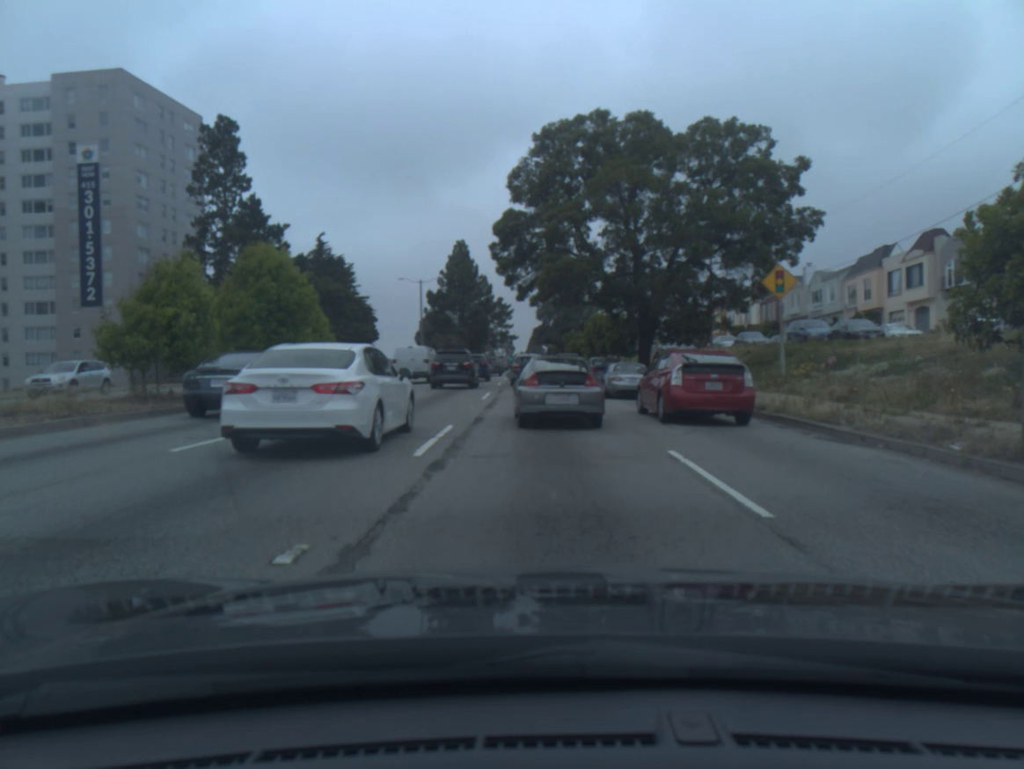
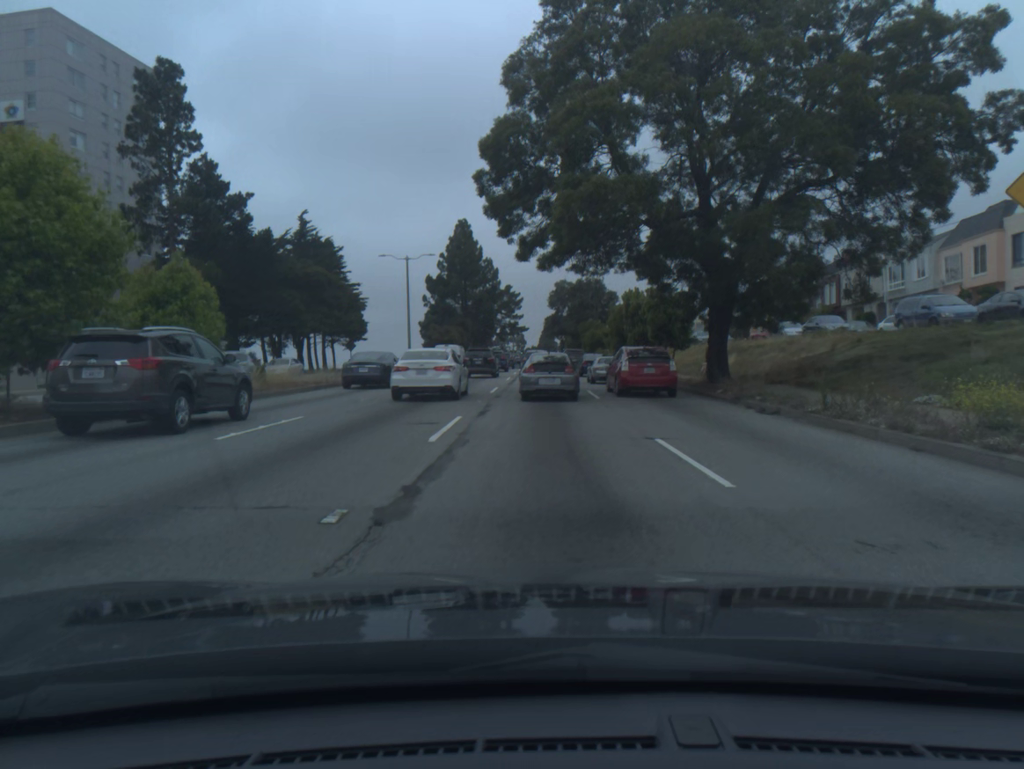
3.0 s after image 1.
(-0.1, +13.6) m; -1°
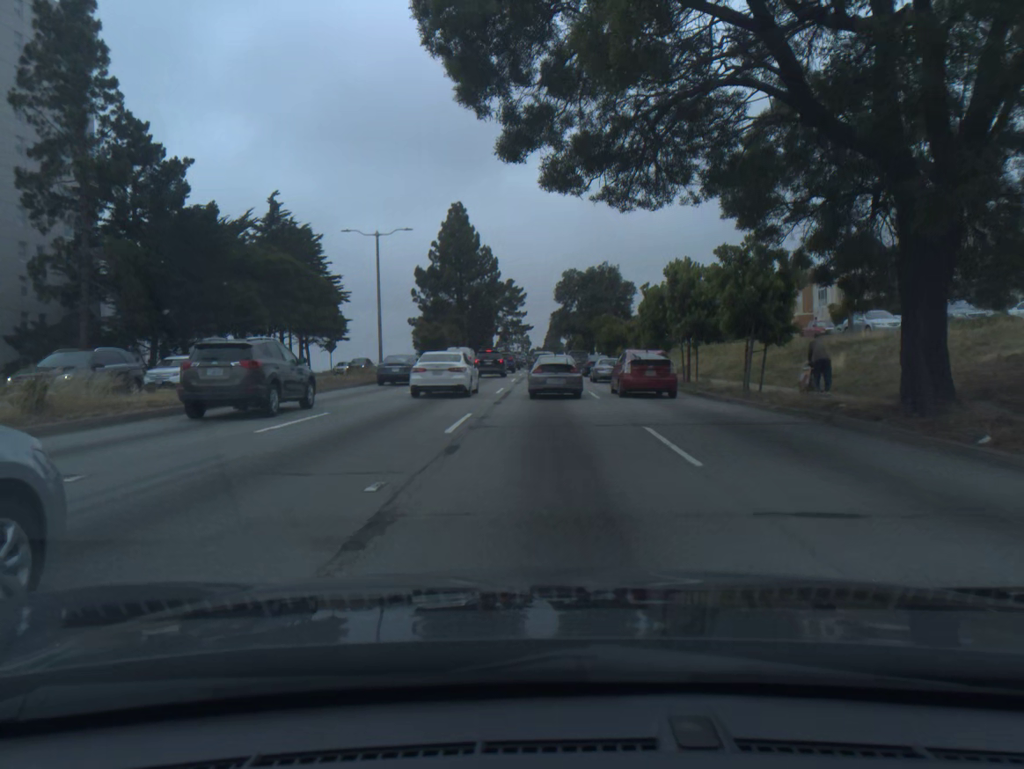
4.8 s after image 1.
(-0.1, +13.2) m; 0°
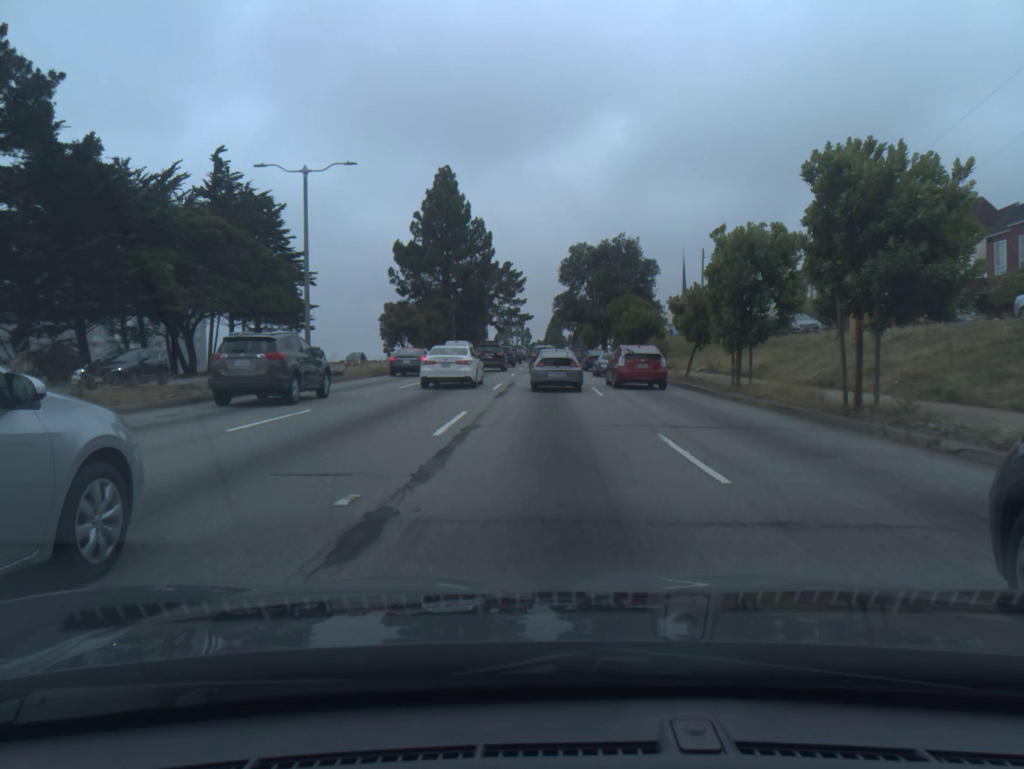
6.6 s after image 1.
(0.0, +15.6) m; 0°
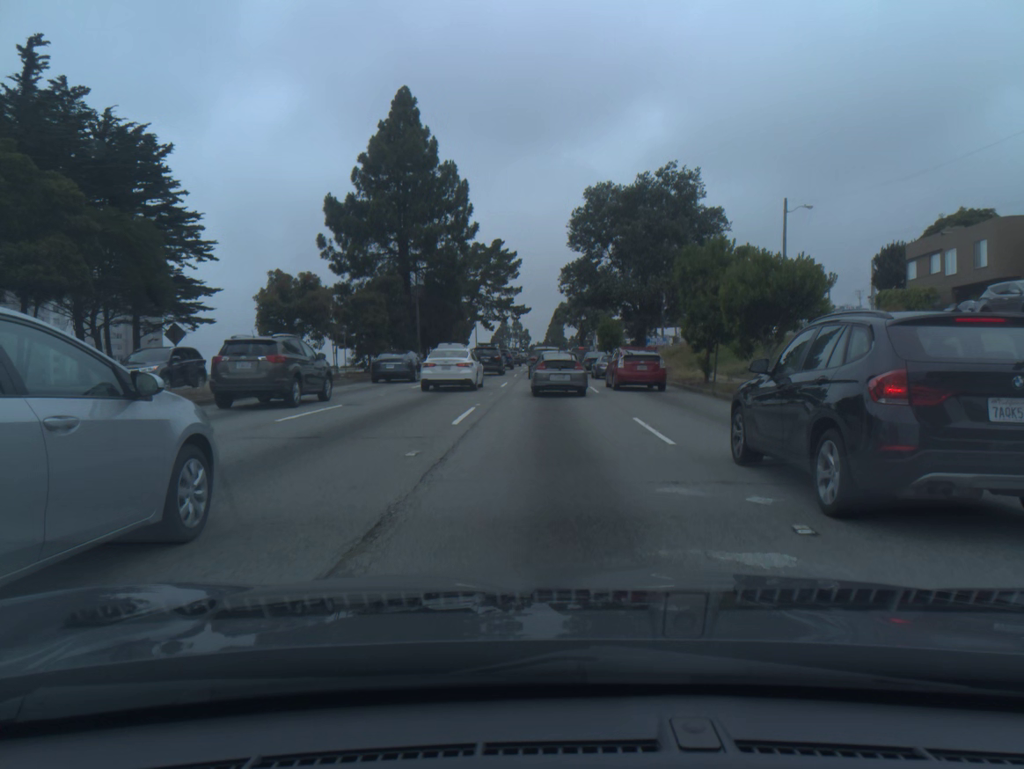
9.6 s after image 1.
(-0.1, +26.8) m; 0°
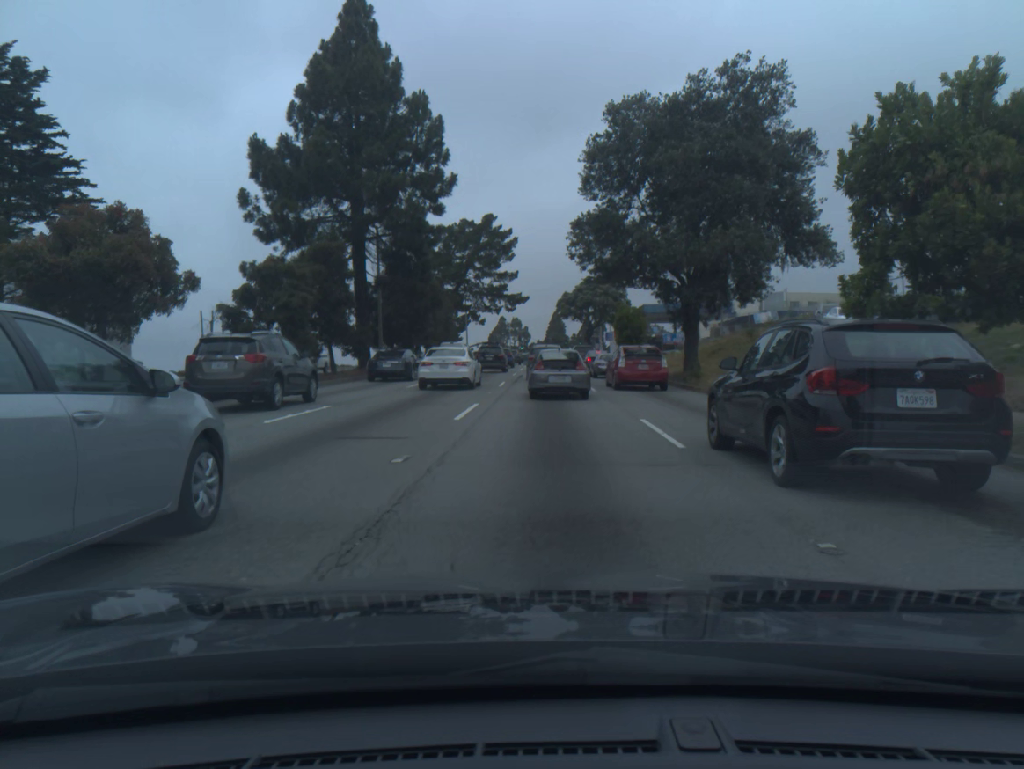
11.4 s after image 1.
(0.0, +15.2) m; 0°
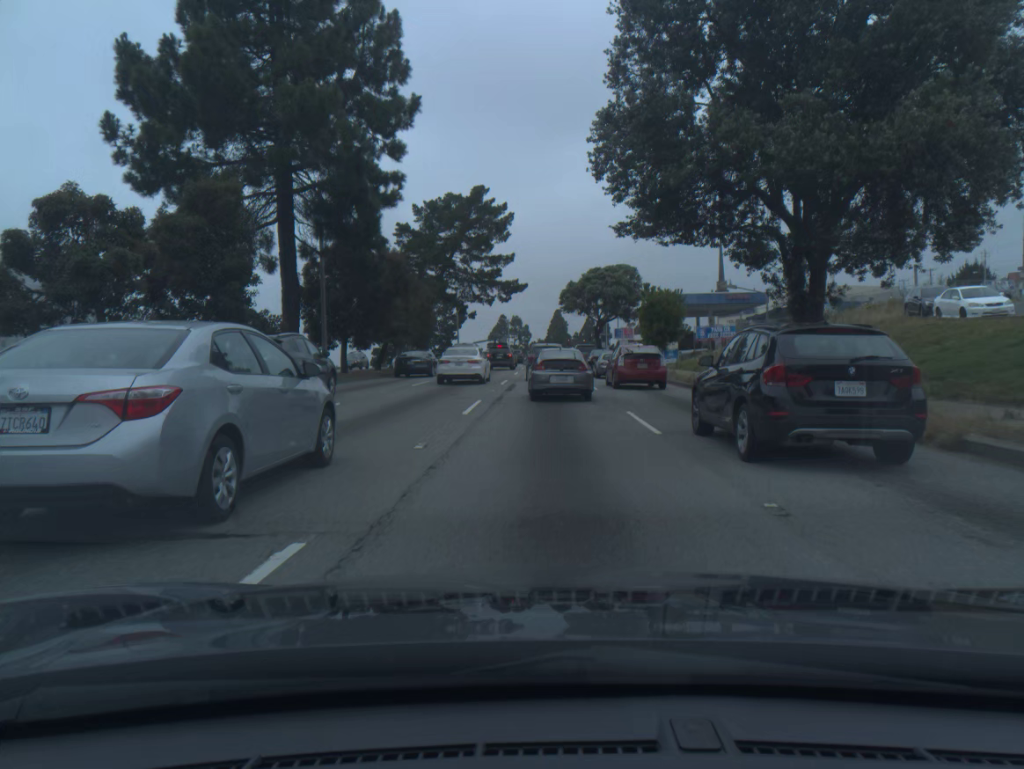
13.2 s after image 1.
(0.0, +13.6) m; 0°
